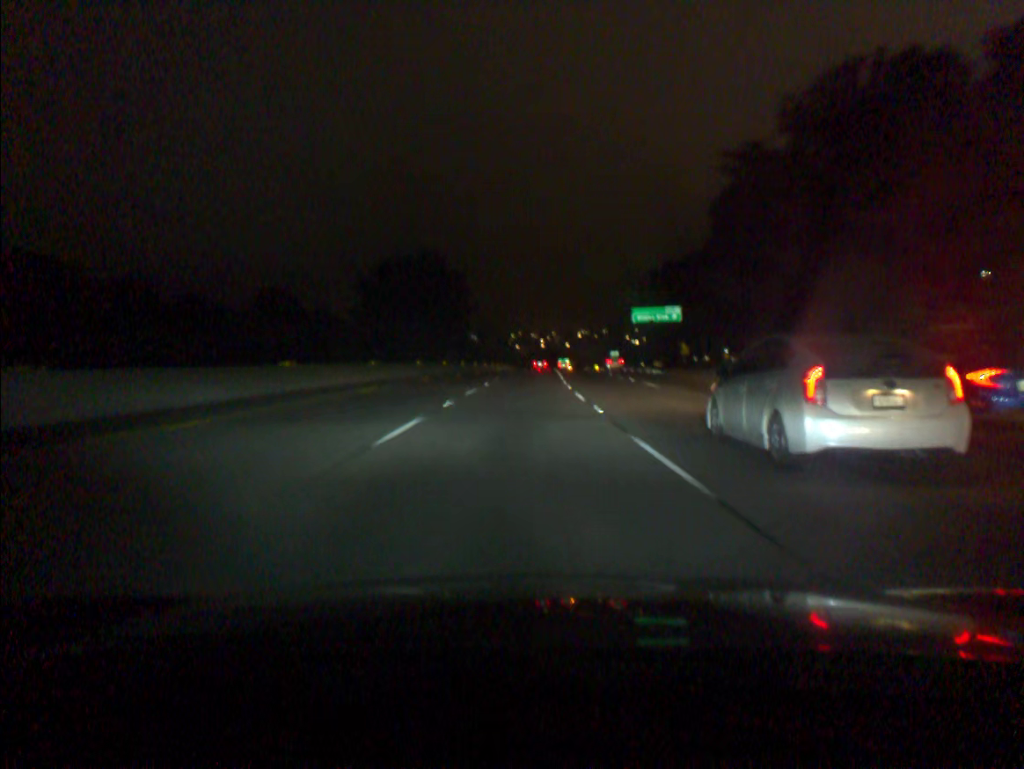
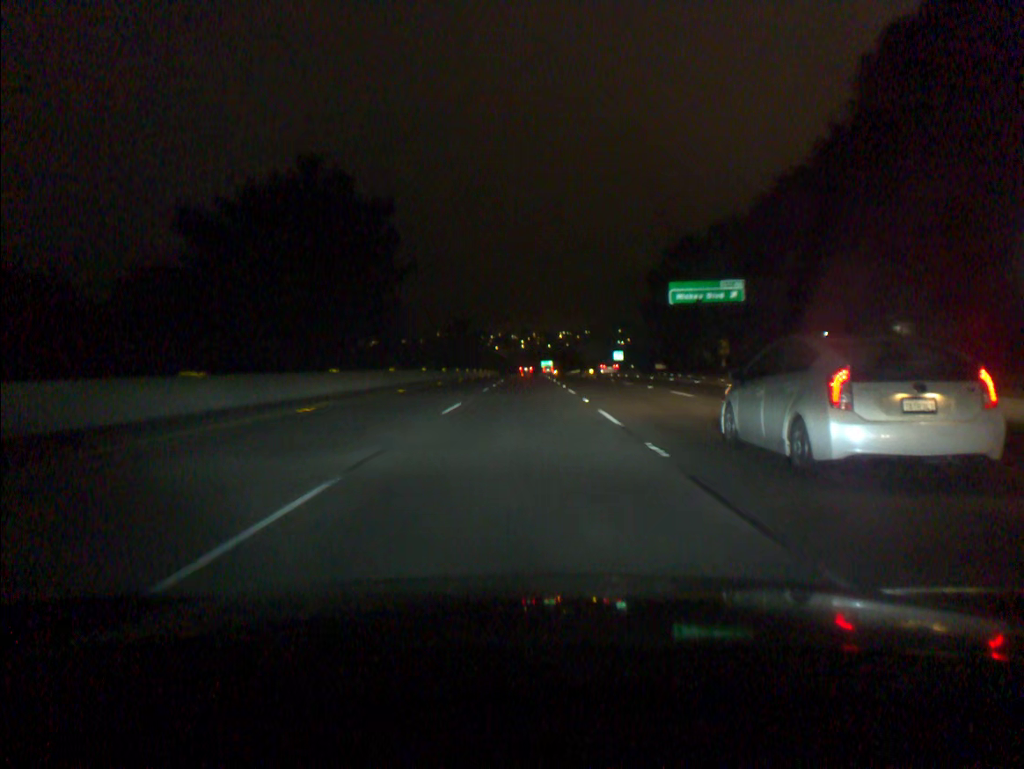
(+0.4, +36.7) m; +1°
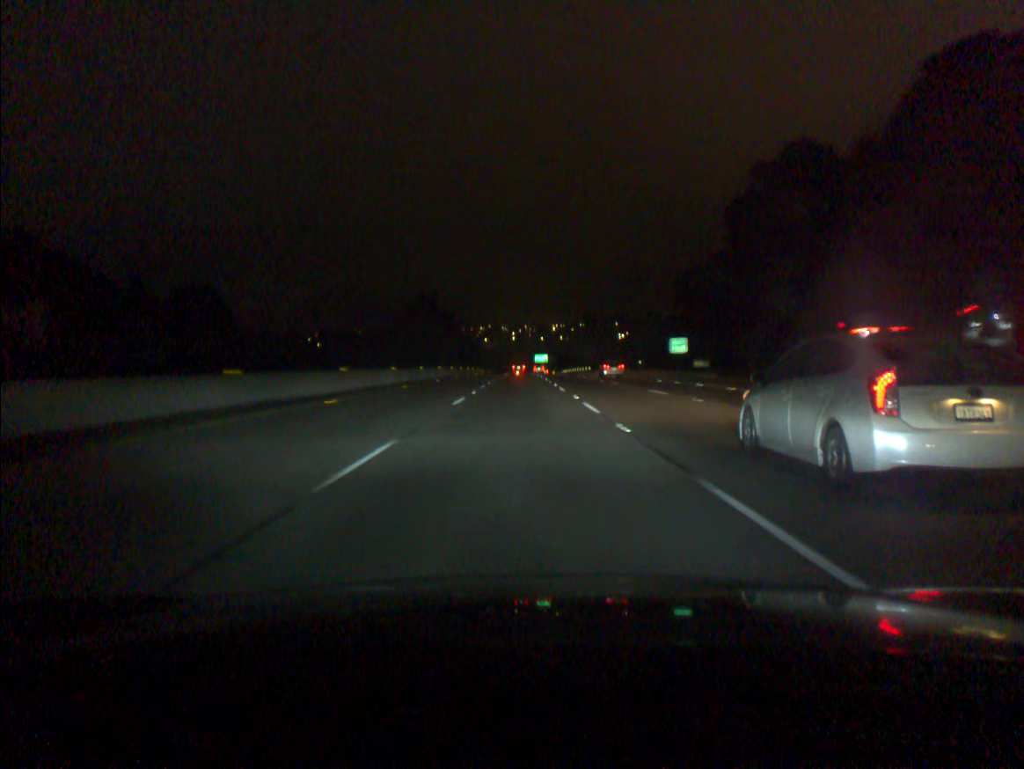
(+0.6, +55.1) m; +1°
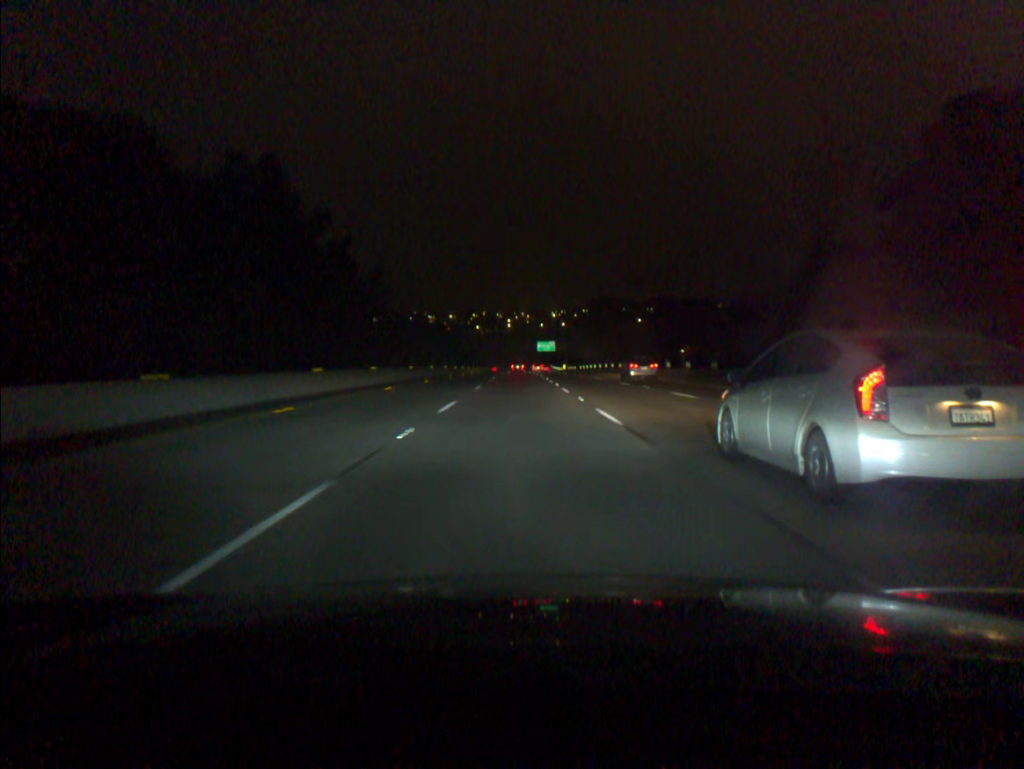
(+0.3, +91.9) m; 0°
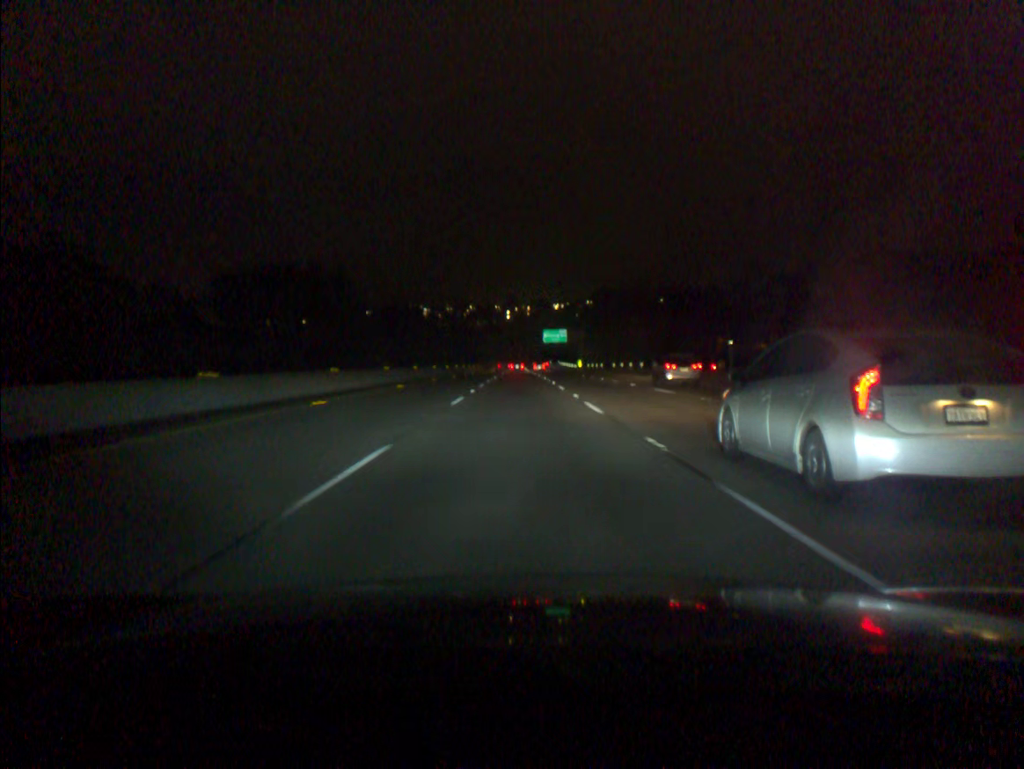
(-0.1, +55.3) m; 0°
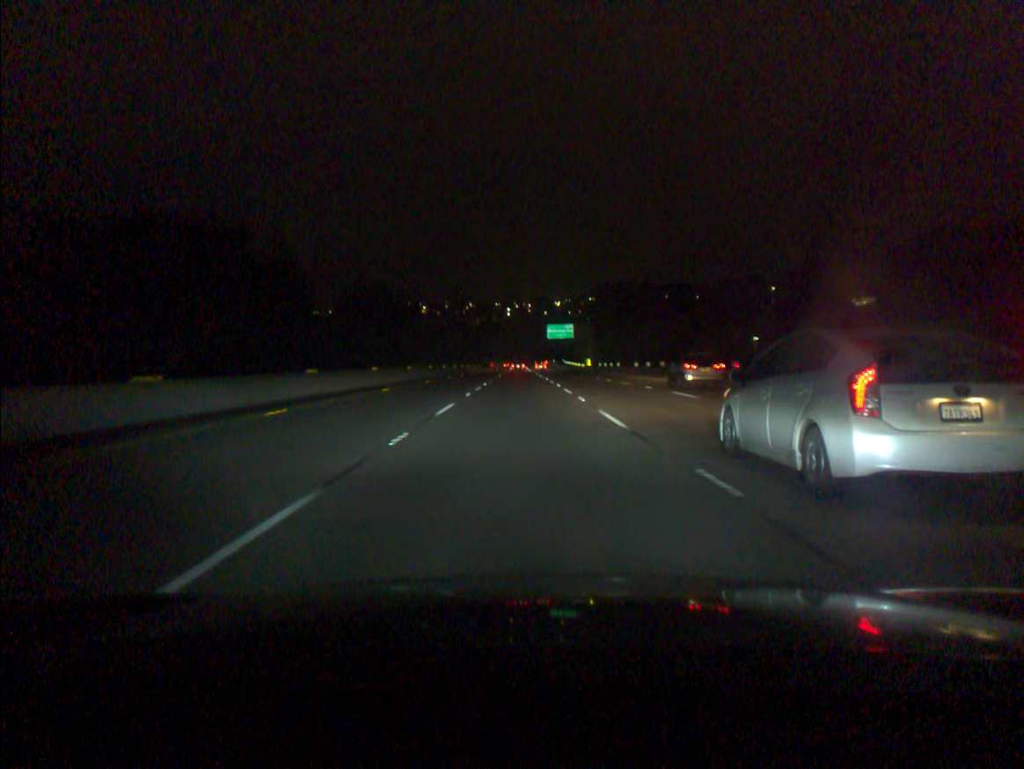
(0.0, +18.5) m; 0°
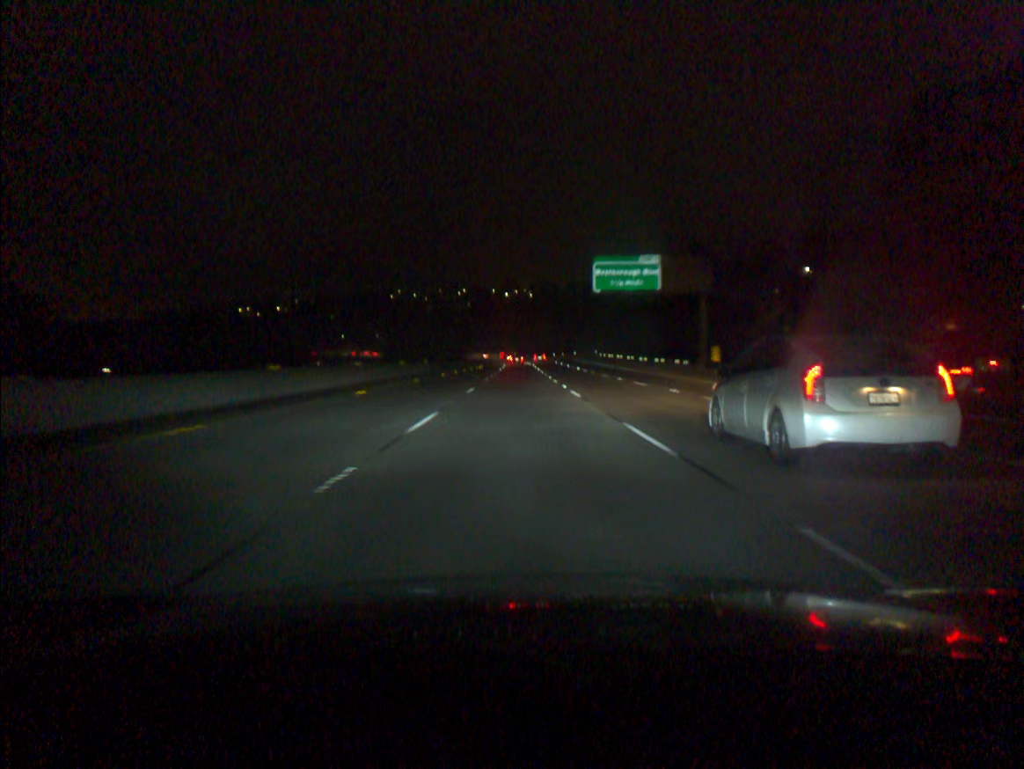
(-0.1, +92.3) m; 0°
